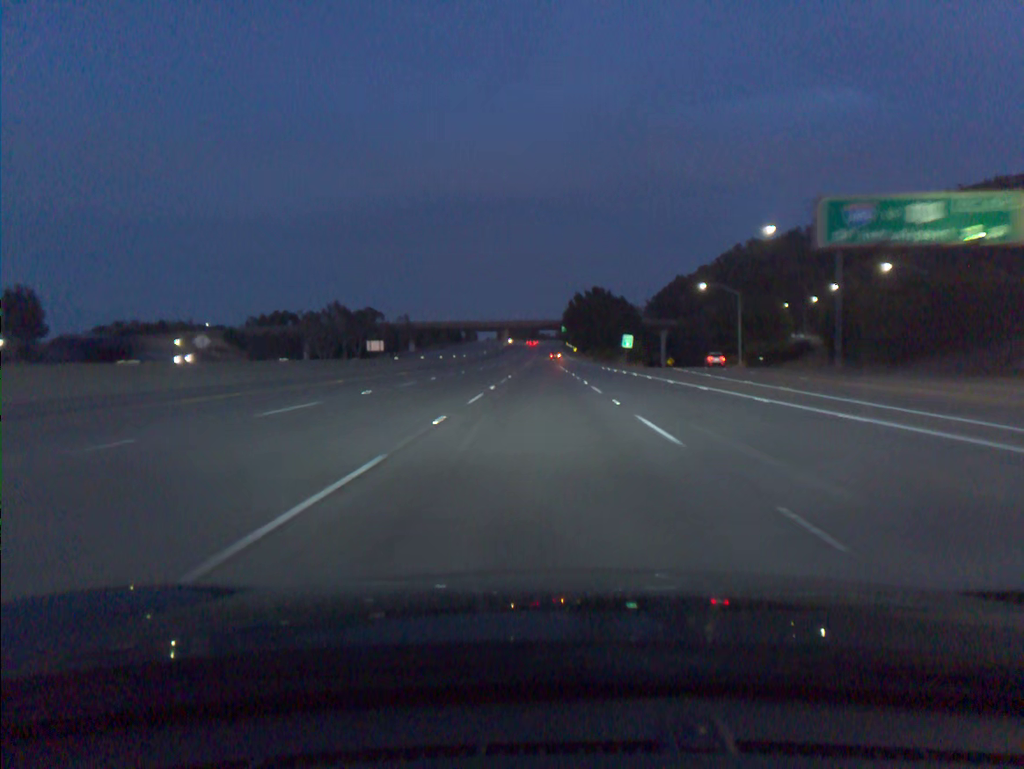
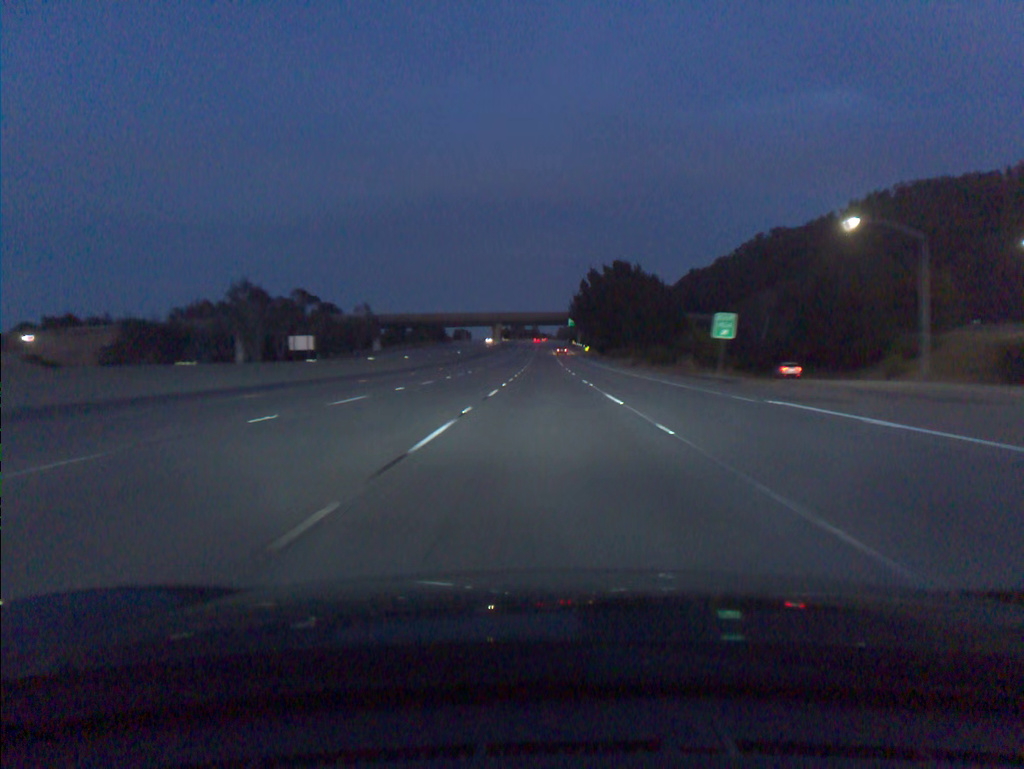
(-0.2, +54.8) m; 0°
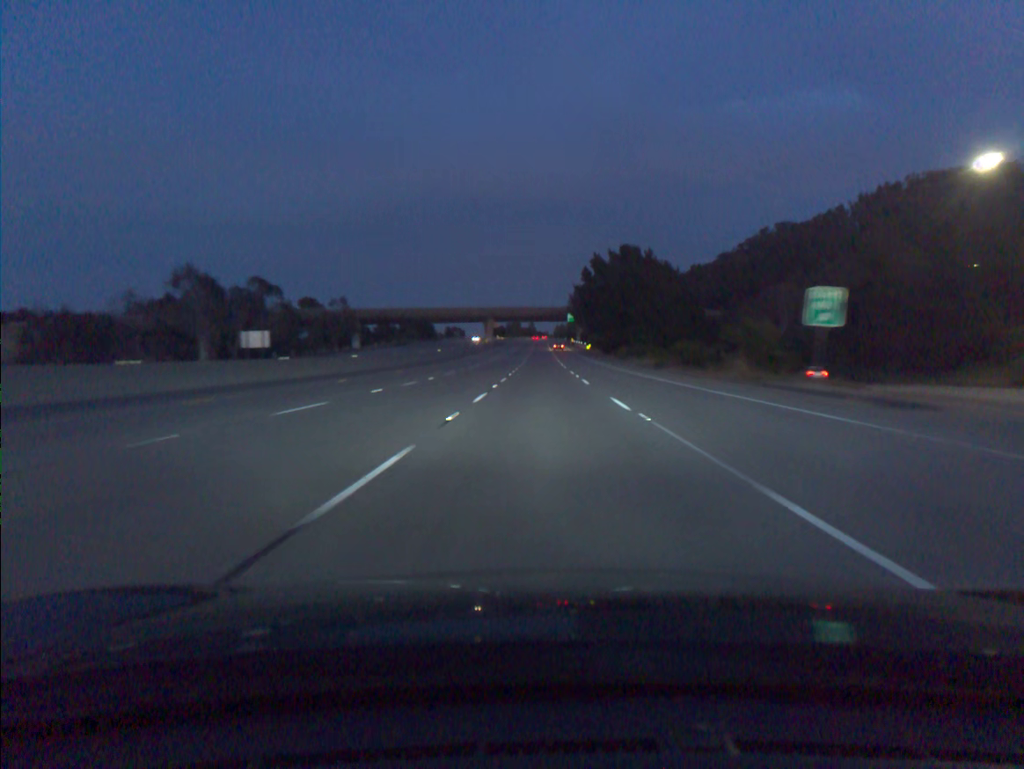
(0.0, +18.3) m; 0°
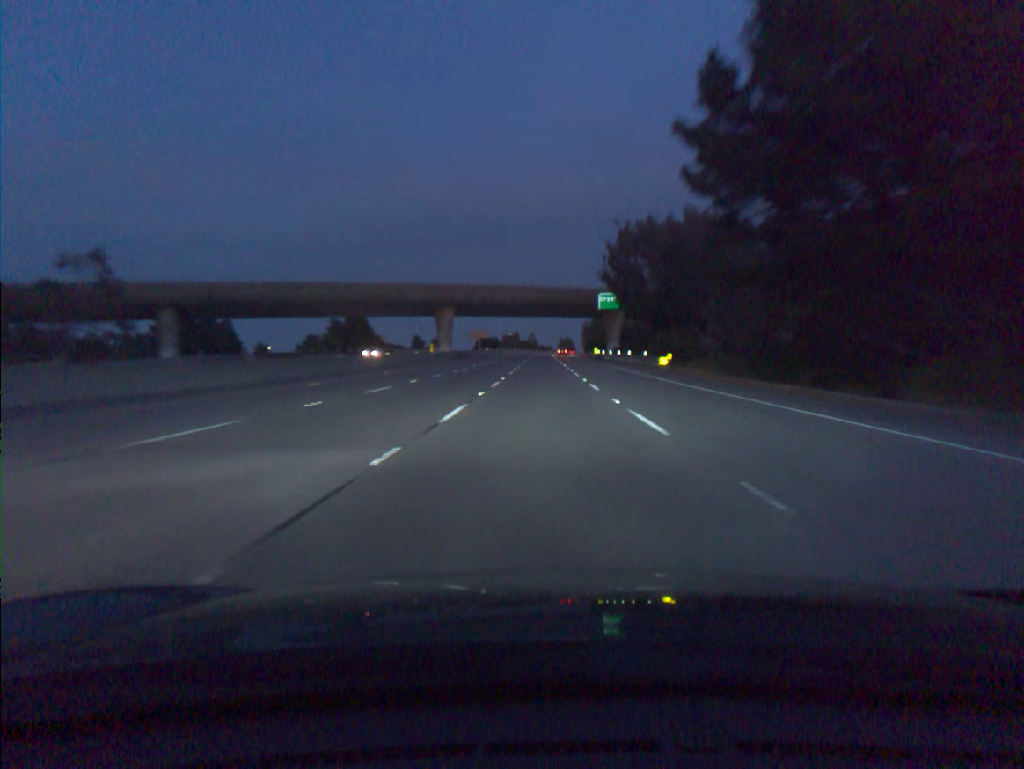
(+0.1, +91.5) m; 0°
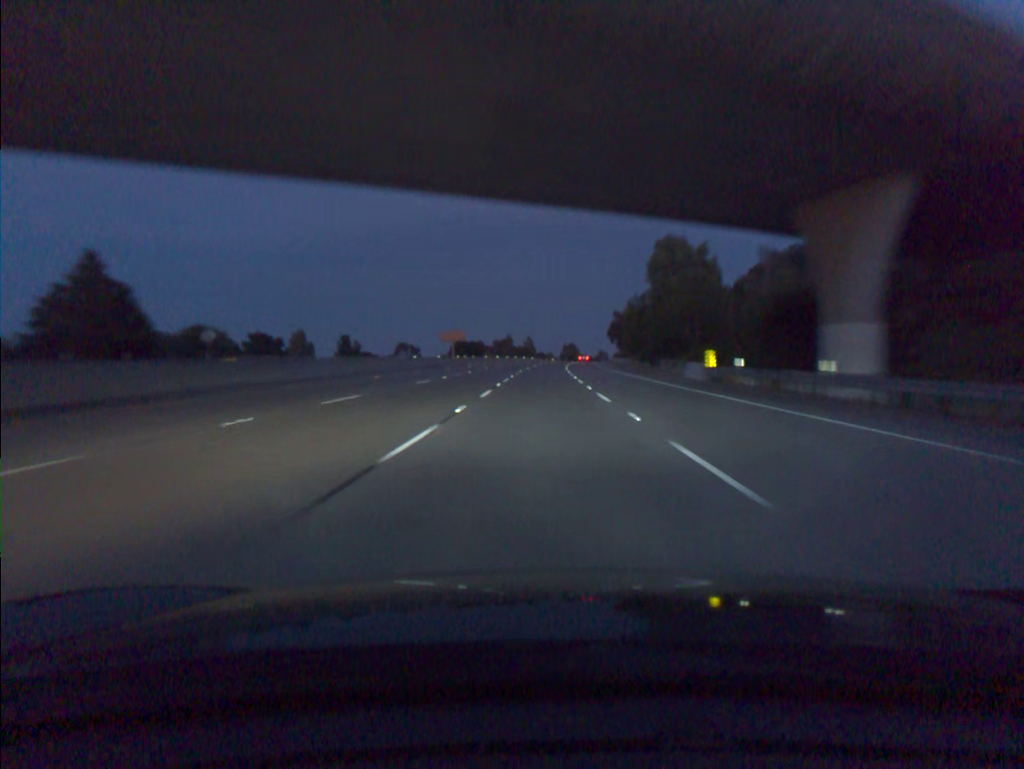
(+0.1, +90.6) m; 0°
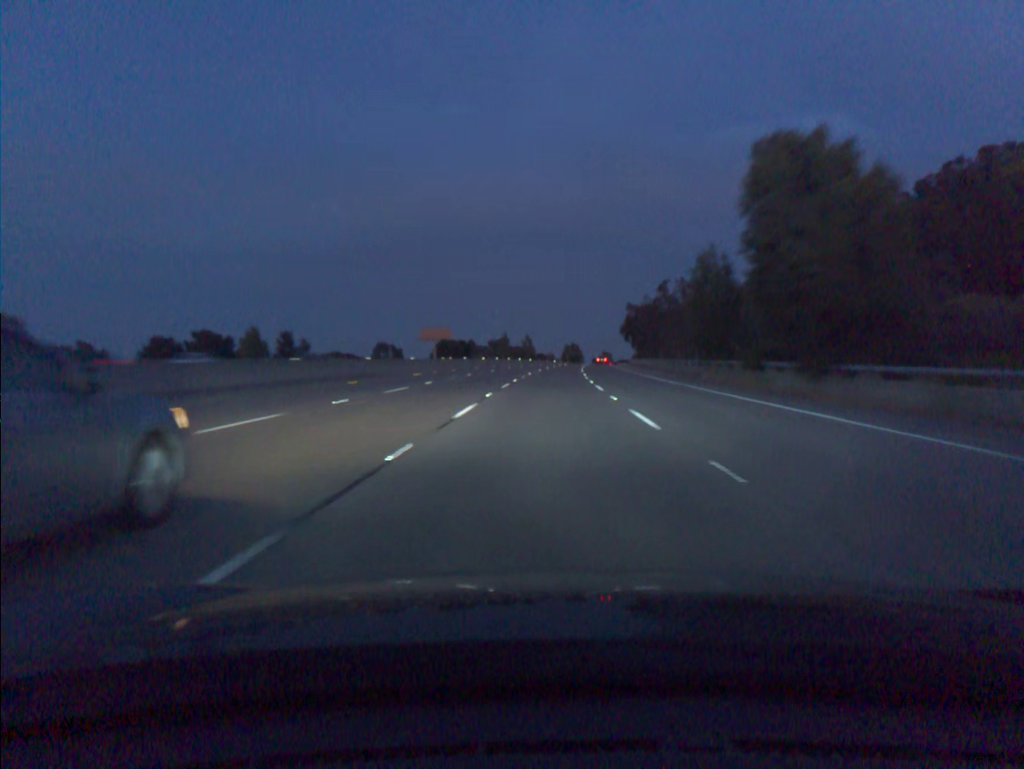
(0.0, +36.2) m; 0°
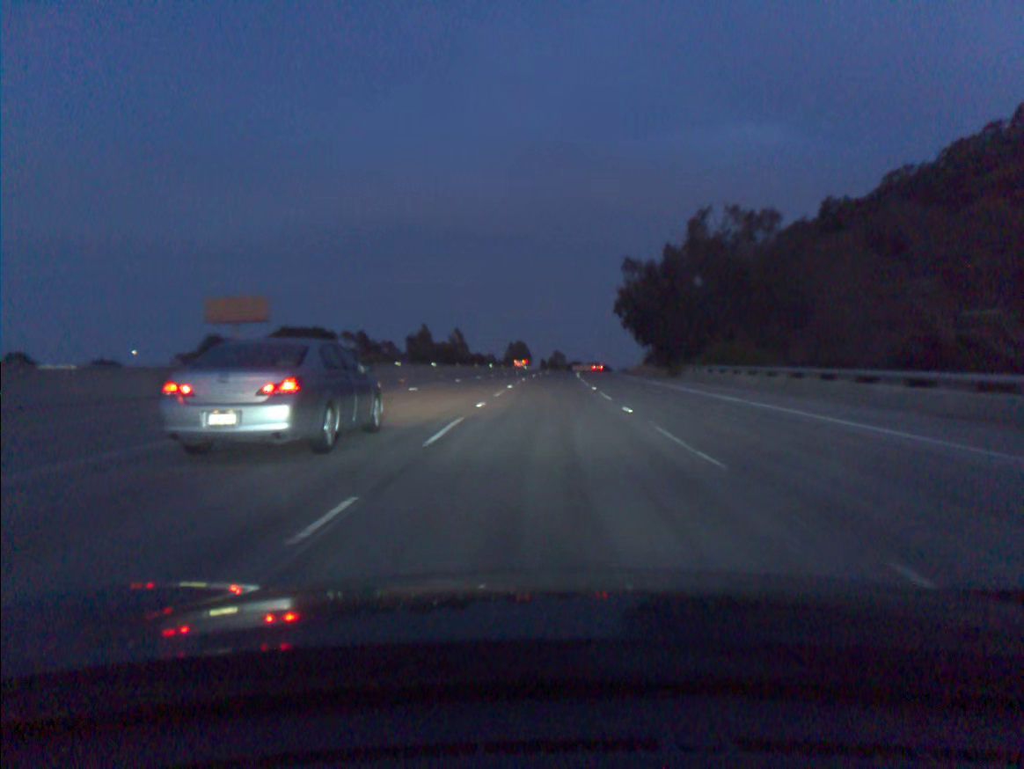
(+2.6, +90.8) m; +4°
